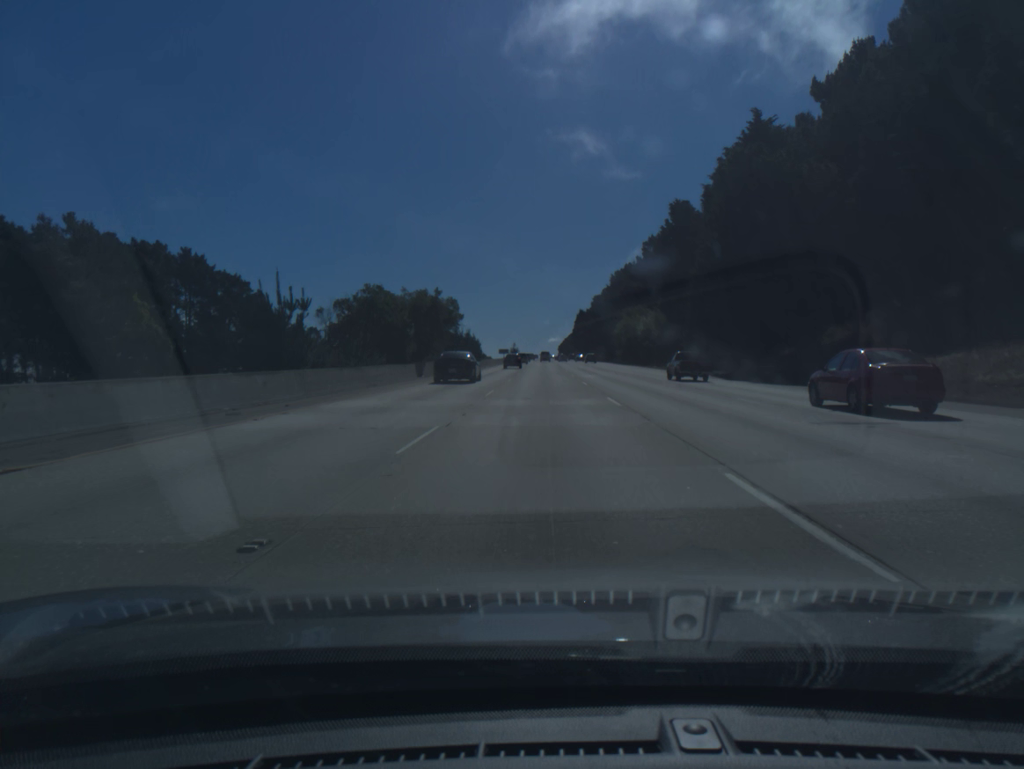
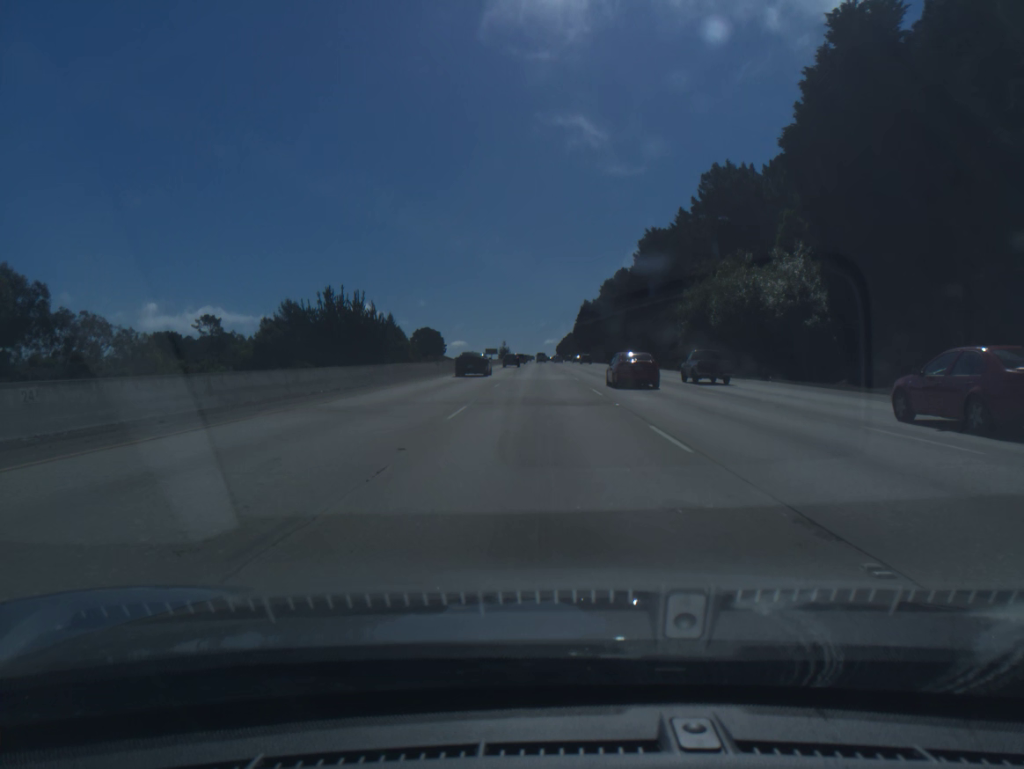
(+0.2, +67.8) m; 0°
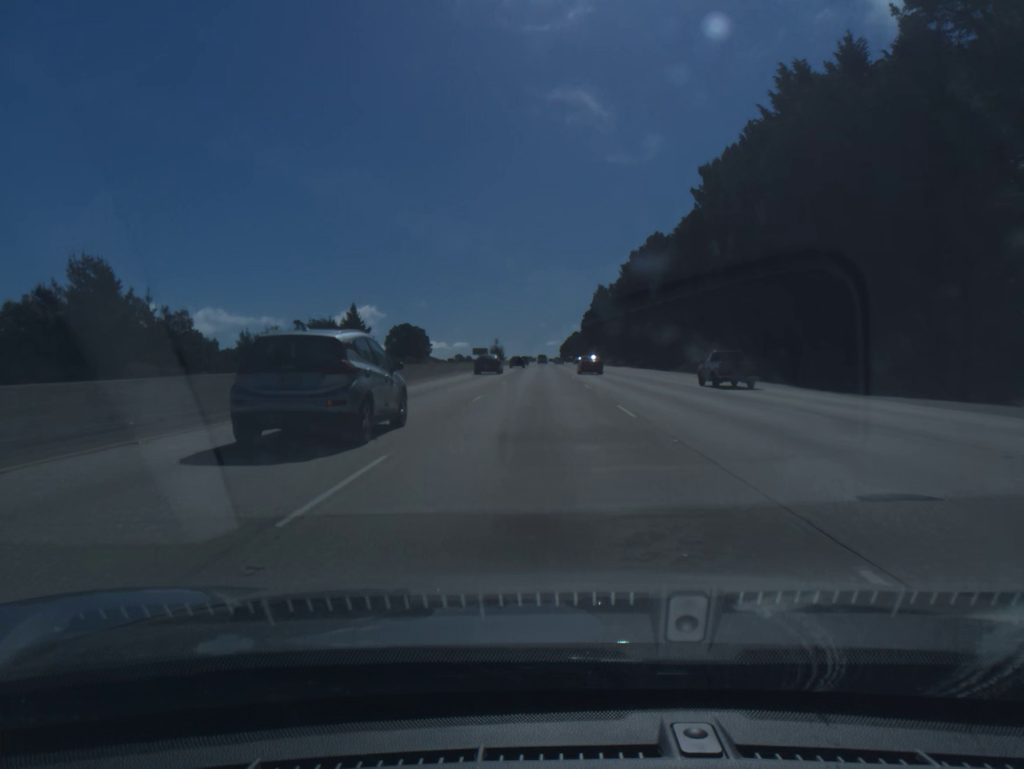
(-0.1, +67.7) m; 0°
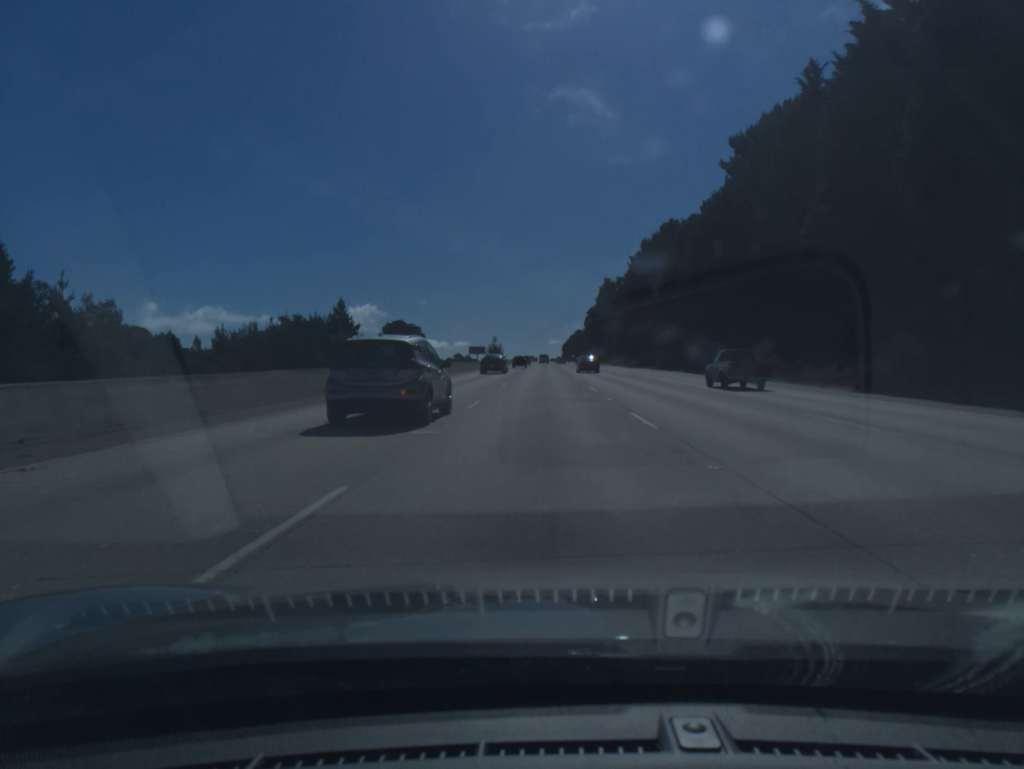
(0.0, +16.9) m; 0°
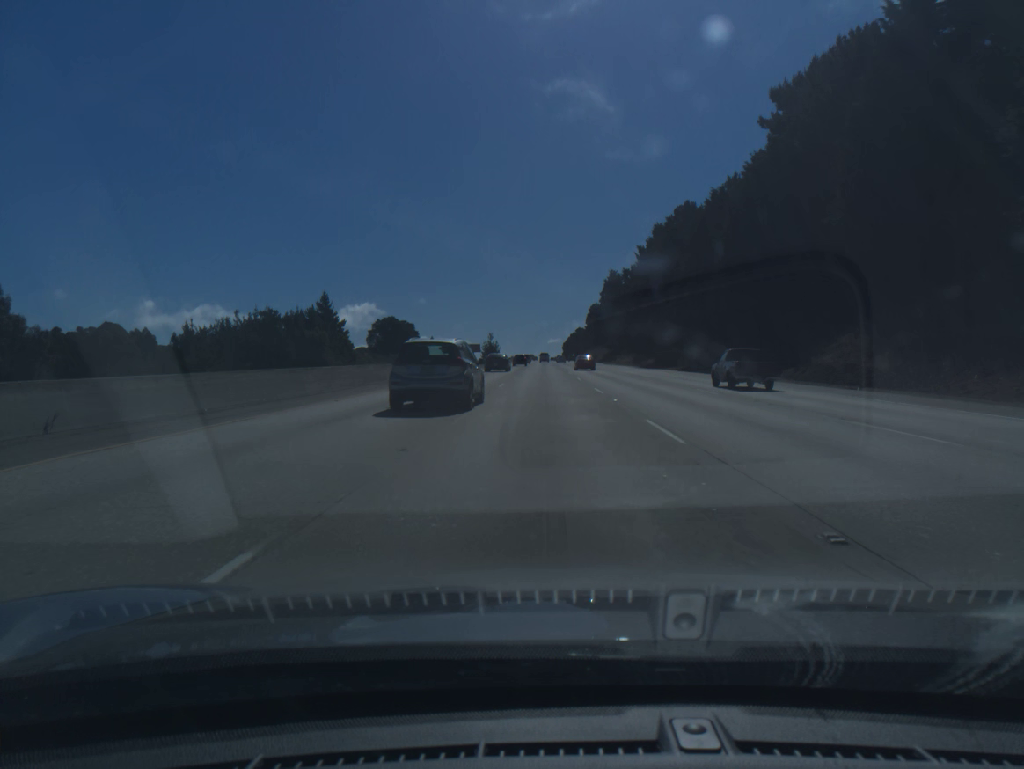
(0.0, +16.9) m; 0°
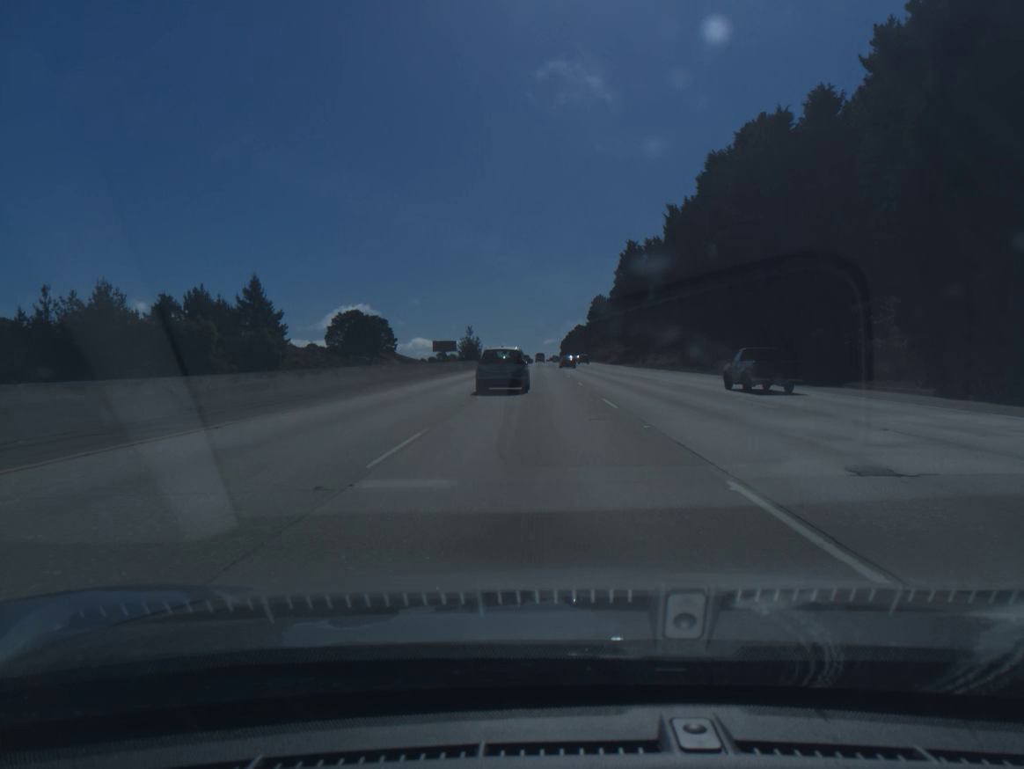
(+0.2, +50.9) m; 0°
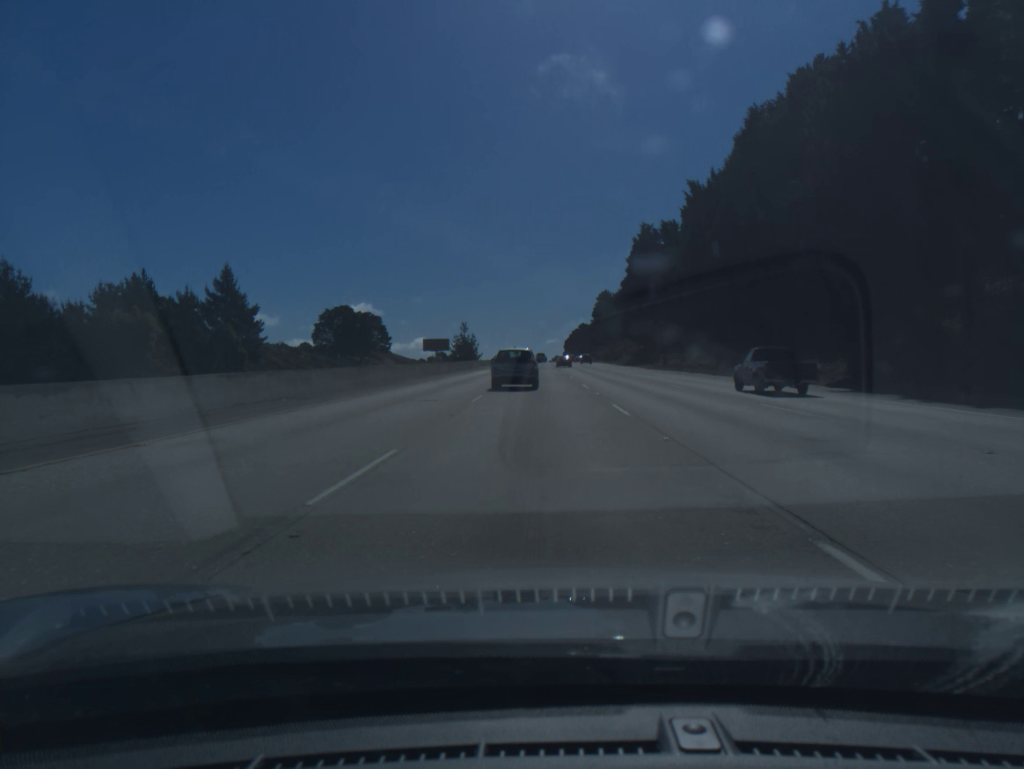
(0.0, +17.0) m; 0°
